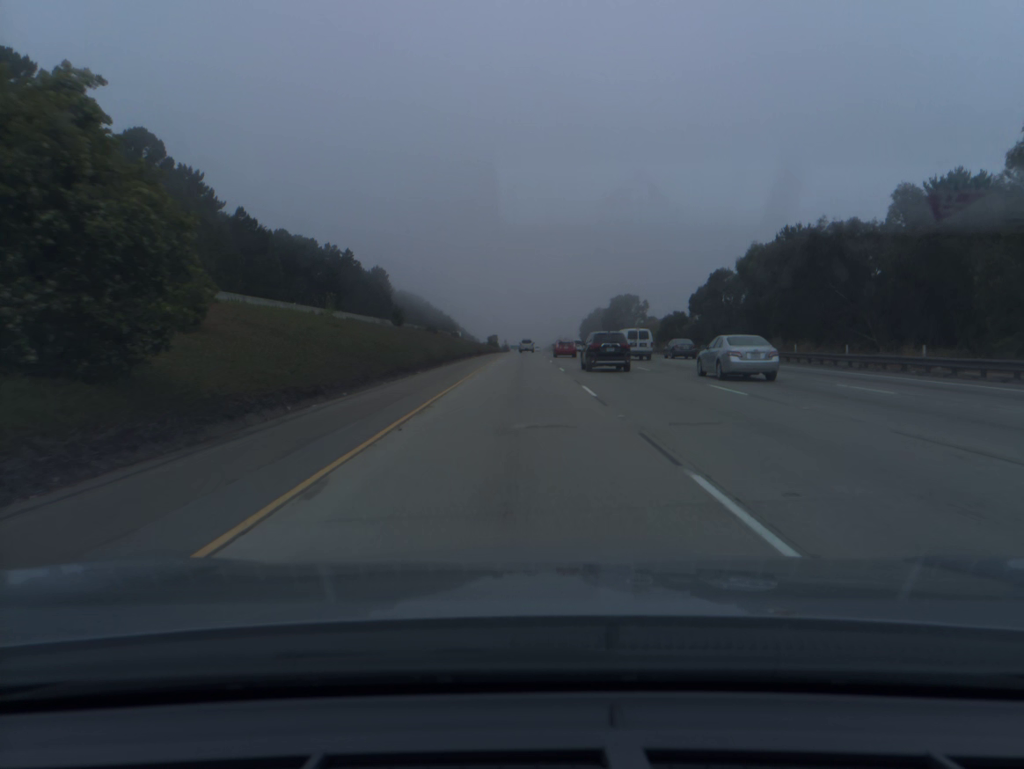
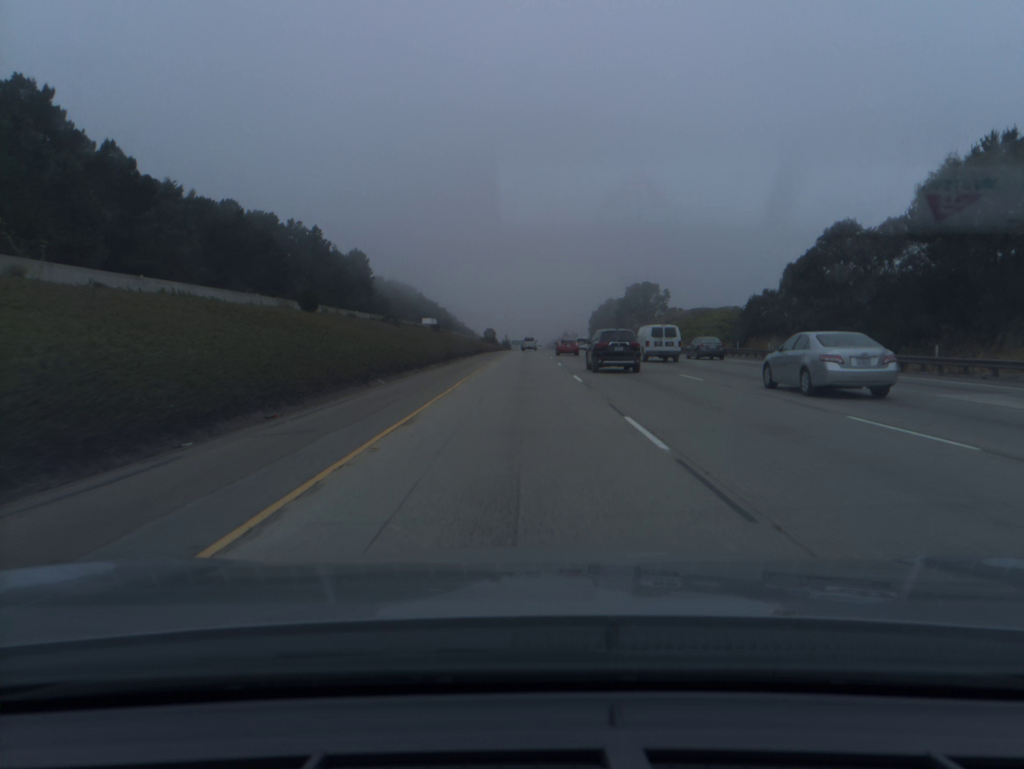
(0.0, +38.4) m; 0°
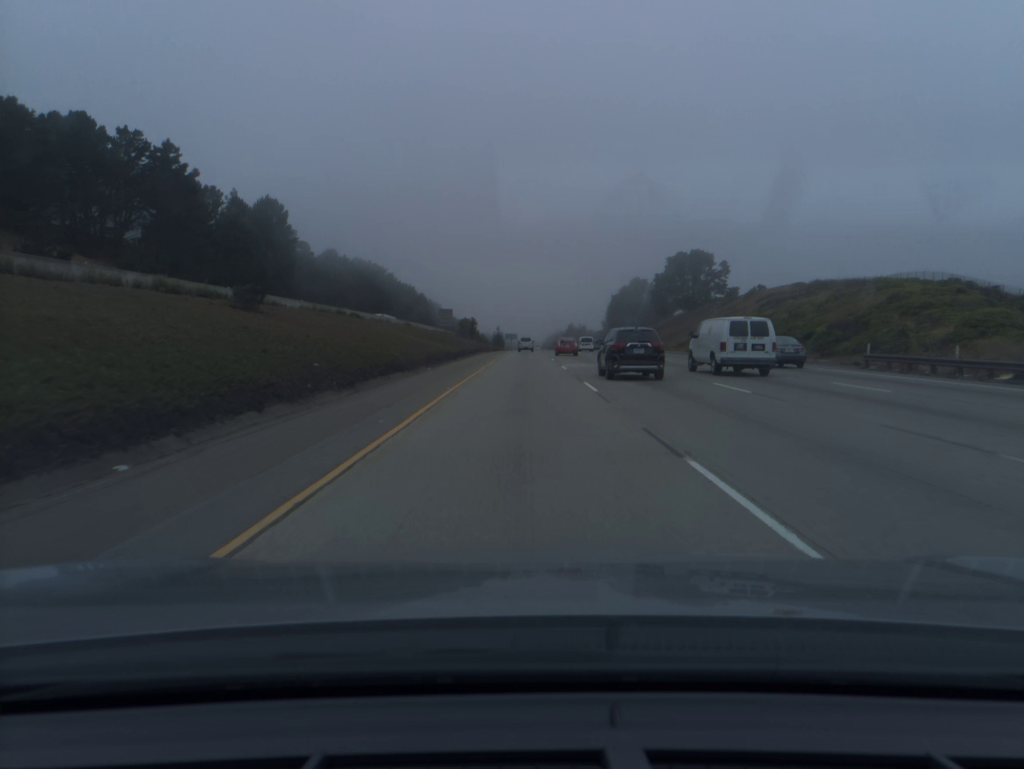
(+0.2, +77.7) m; 0°
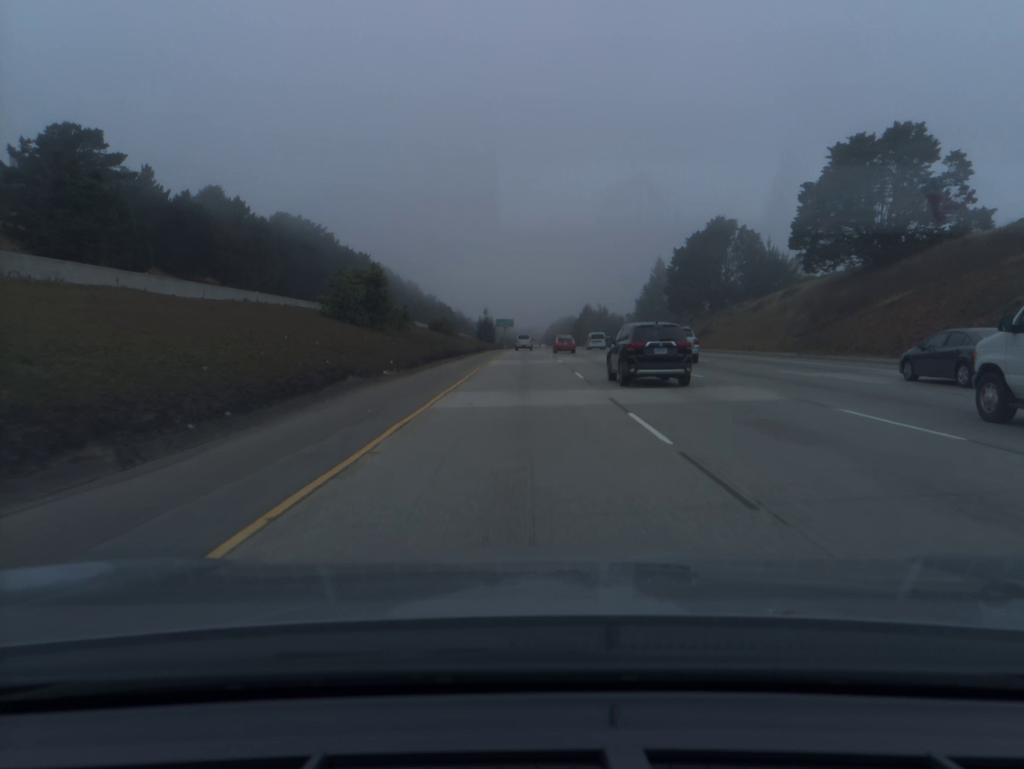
(0.0, +97.3) m; 0°
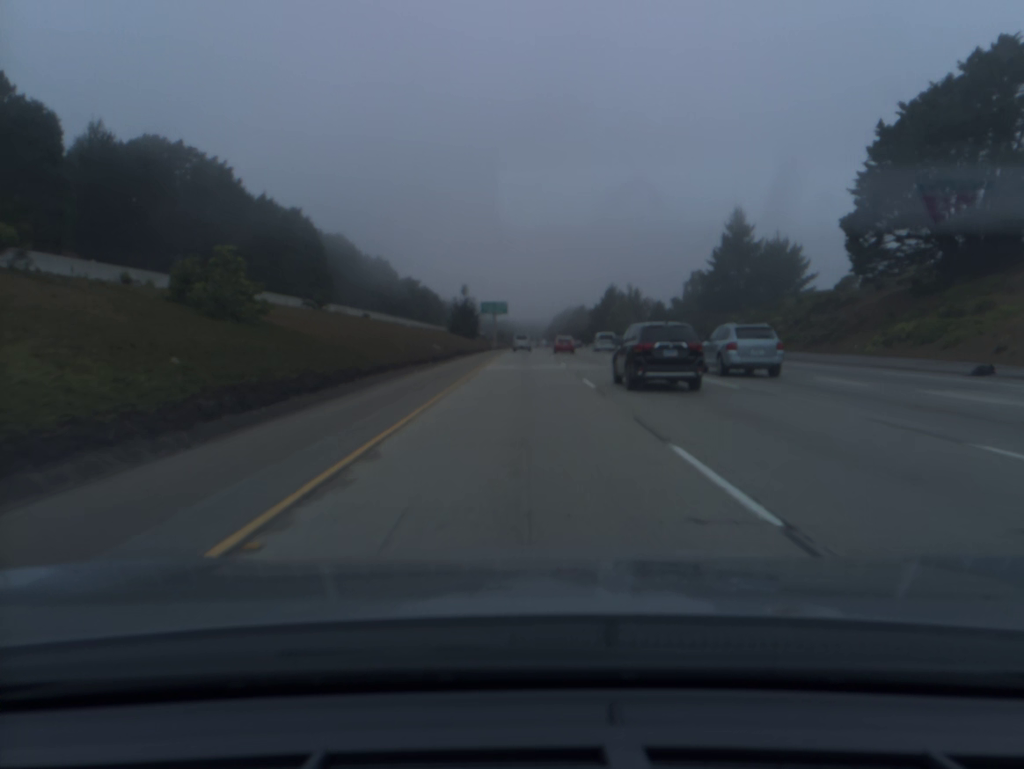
(0.0, +77.4) m; 0°
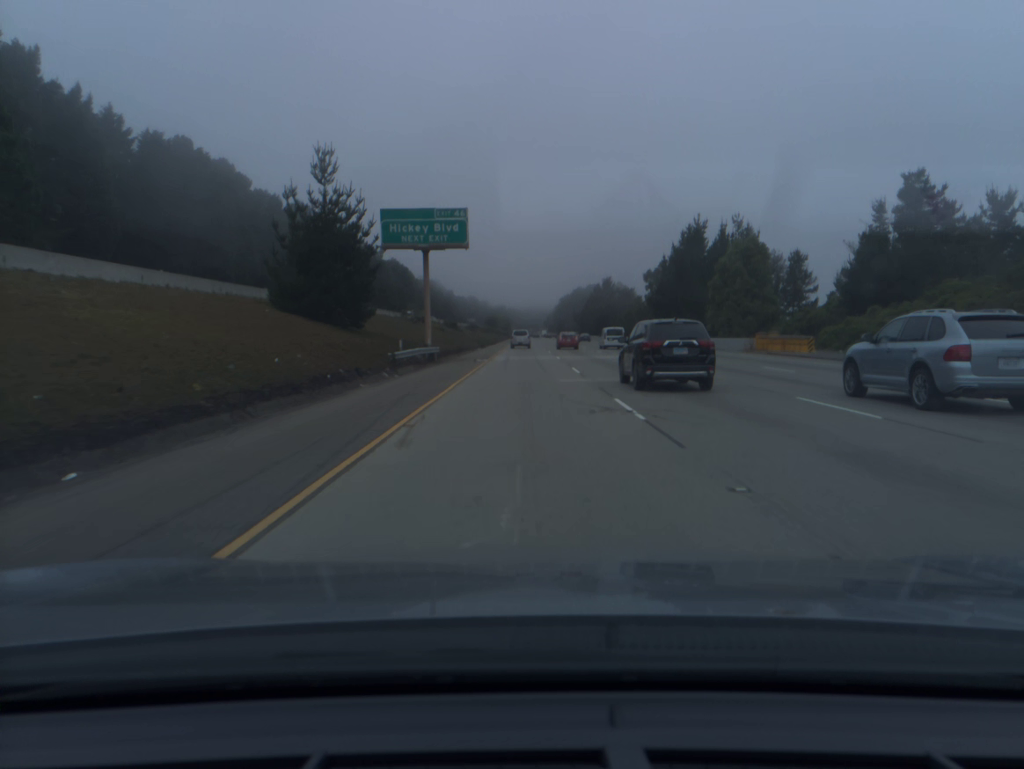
(-0.1, +95.8) m; 0°
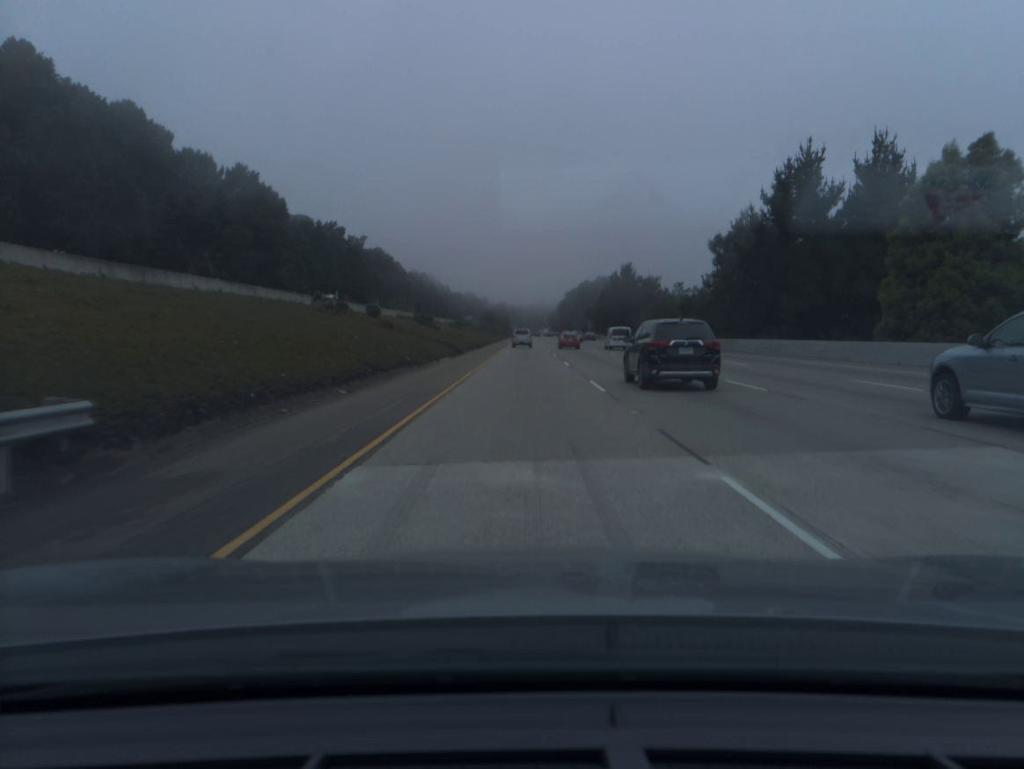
(0.0, +37.9) m; 0°
